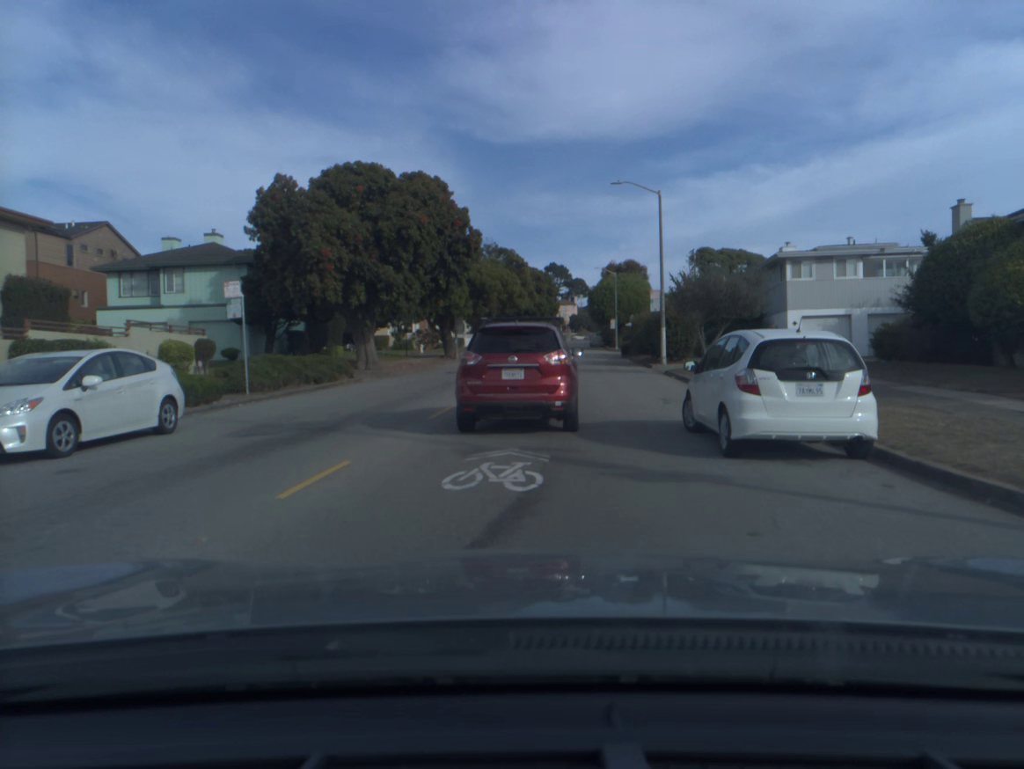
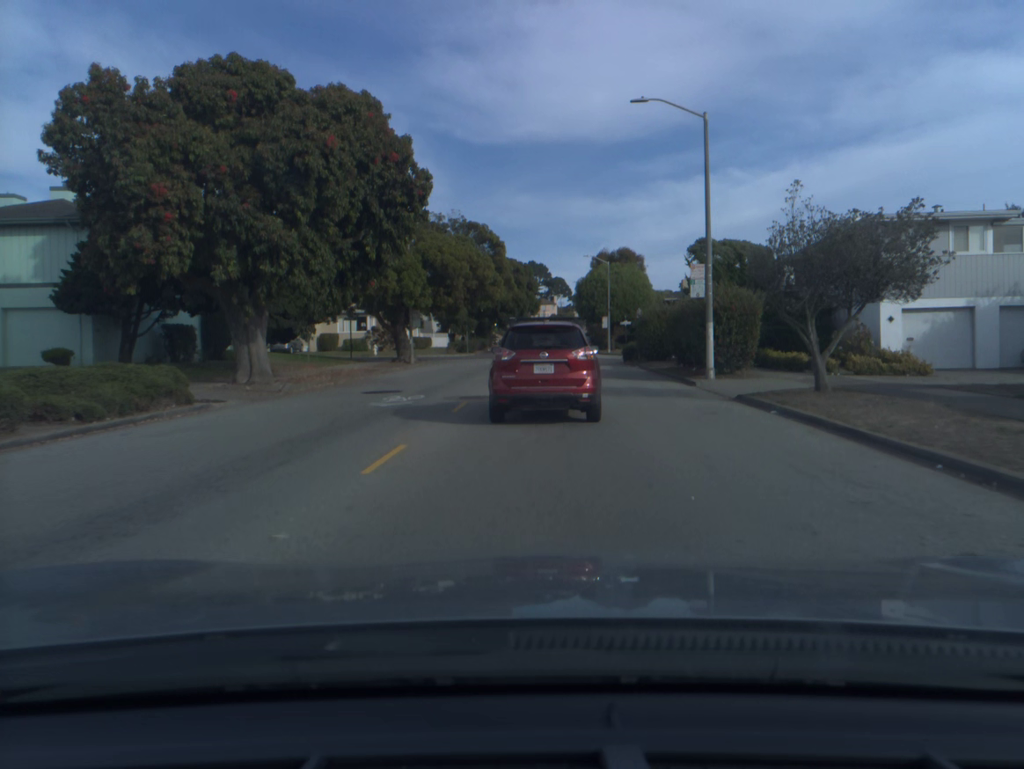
(+0.2, +13.4) m; +2°
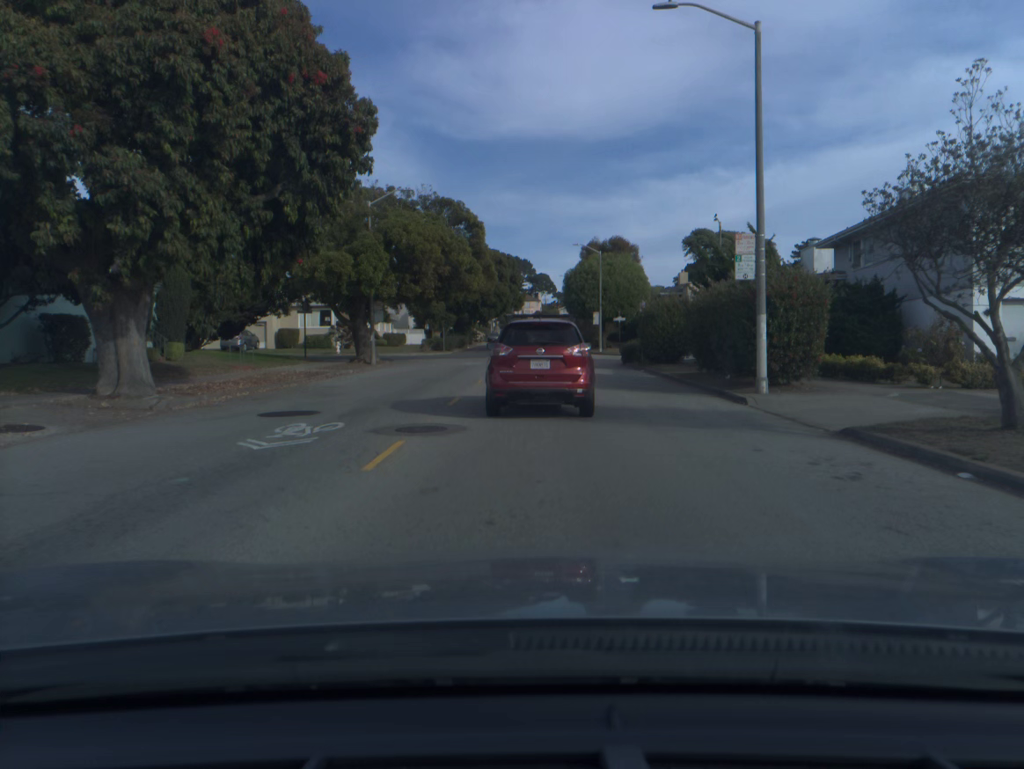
(+0.1, +7.0) m; +1°
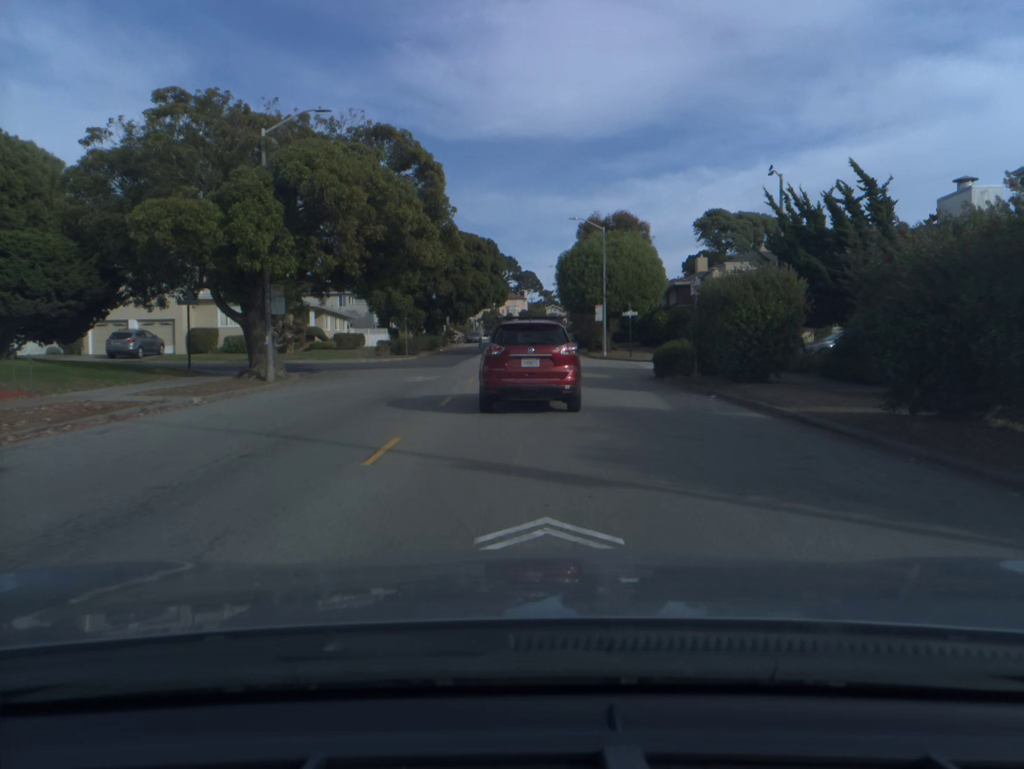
(+0.2, +14.3) m; +1°
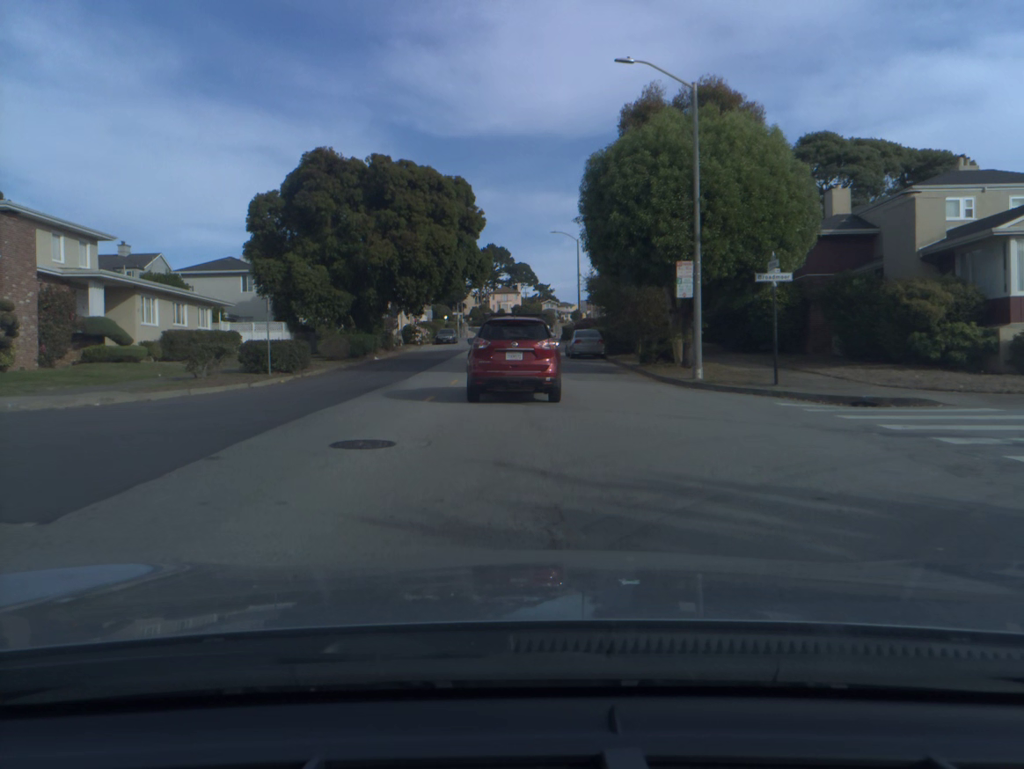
(+0.1, +29.1) m; 0°
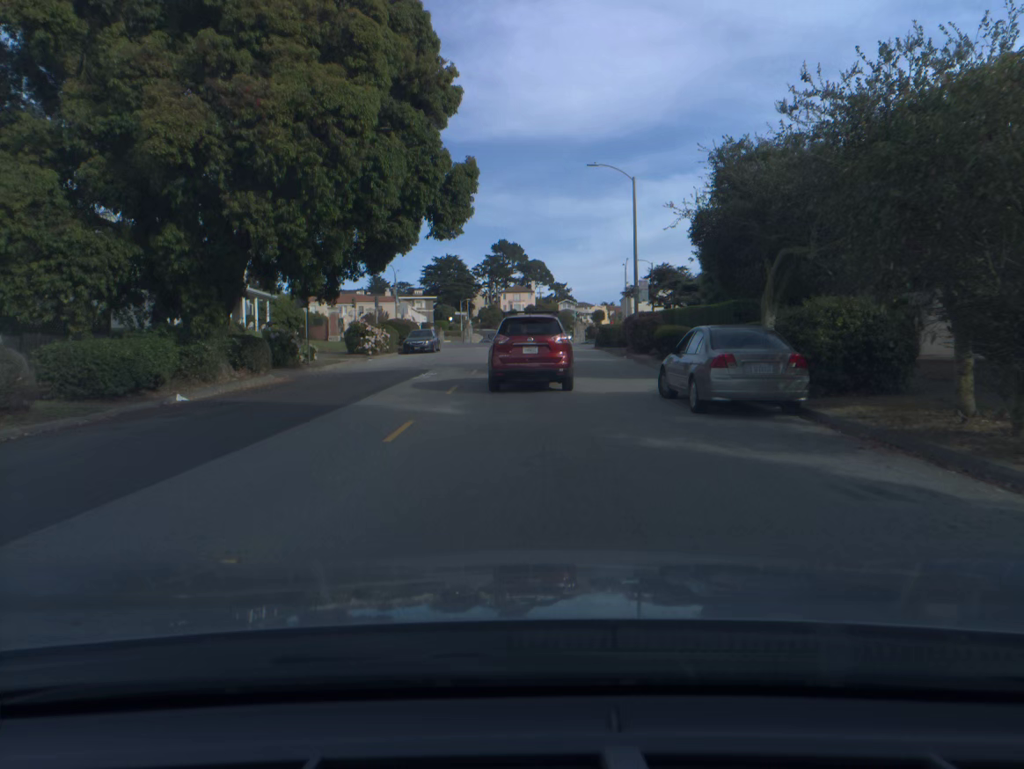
(-0.1, +26.5) m; -1°
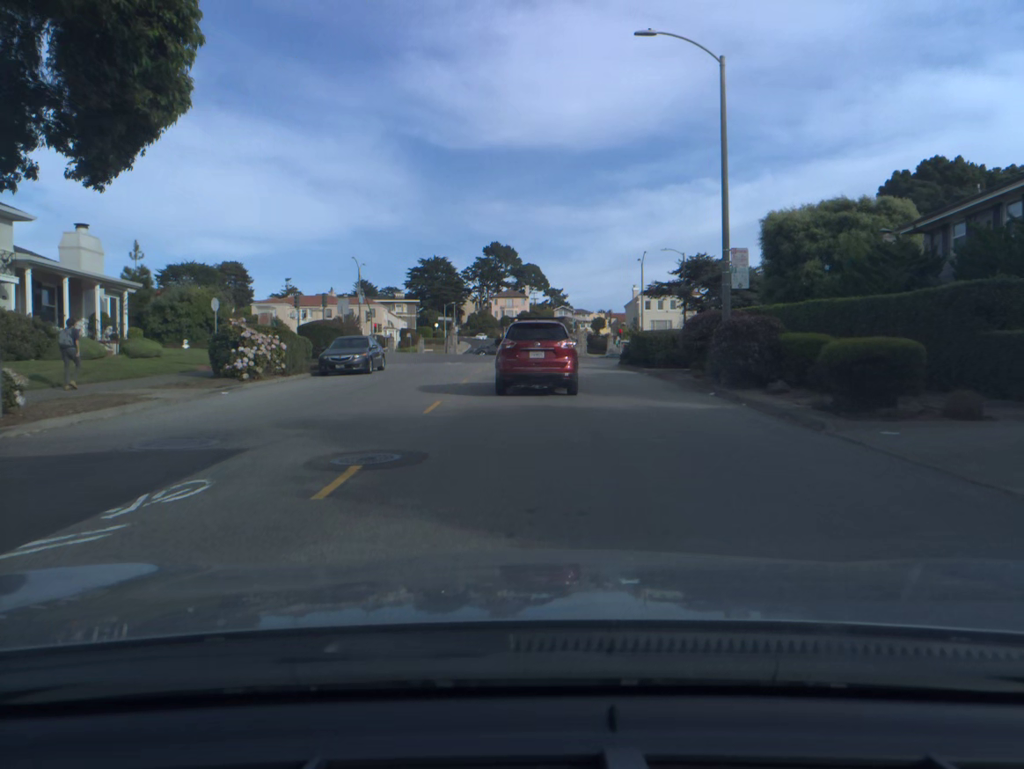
(+0.1, +17.7) m; +1°
